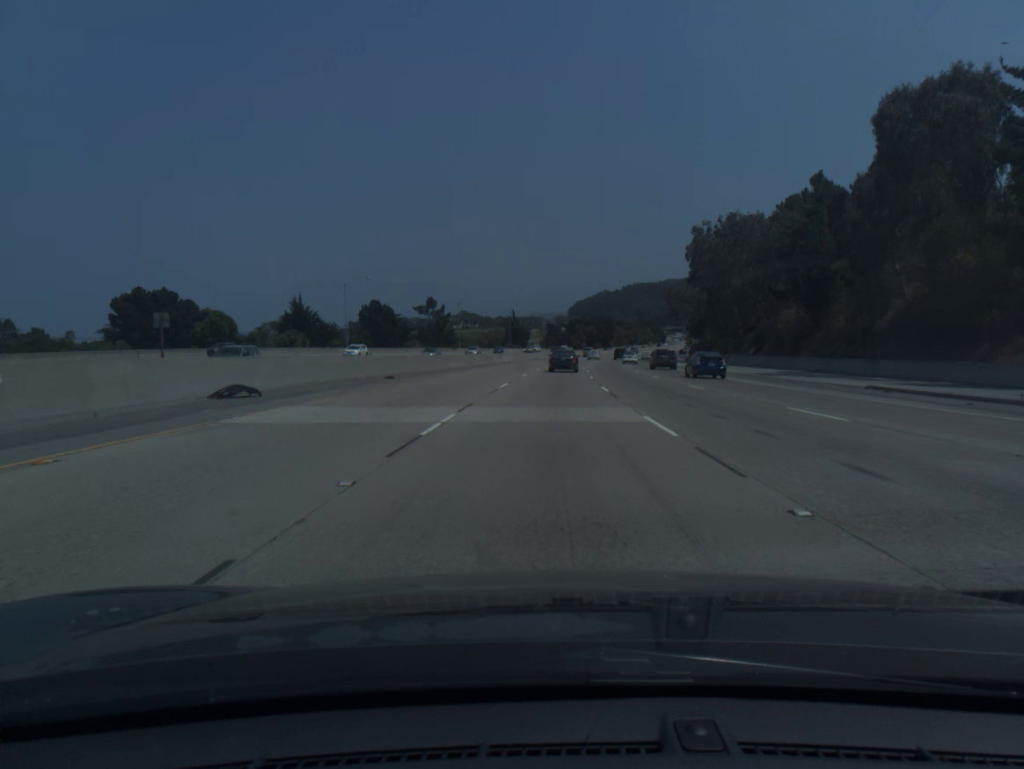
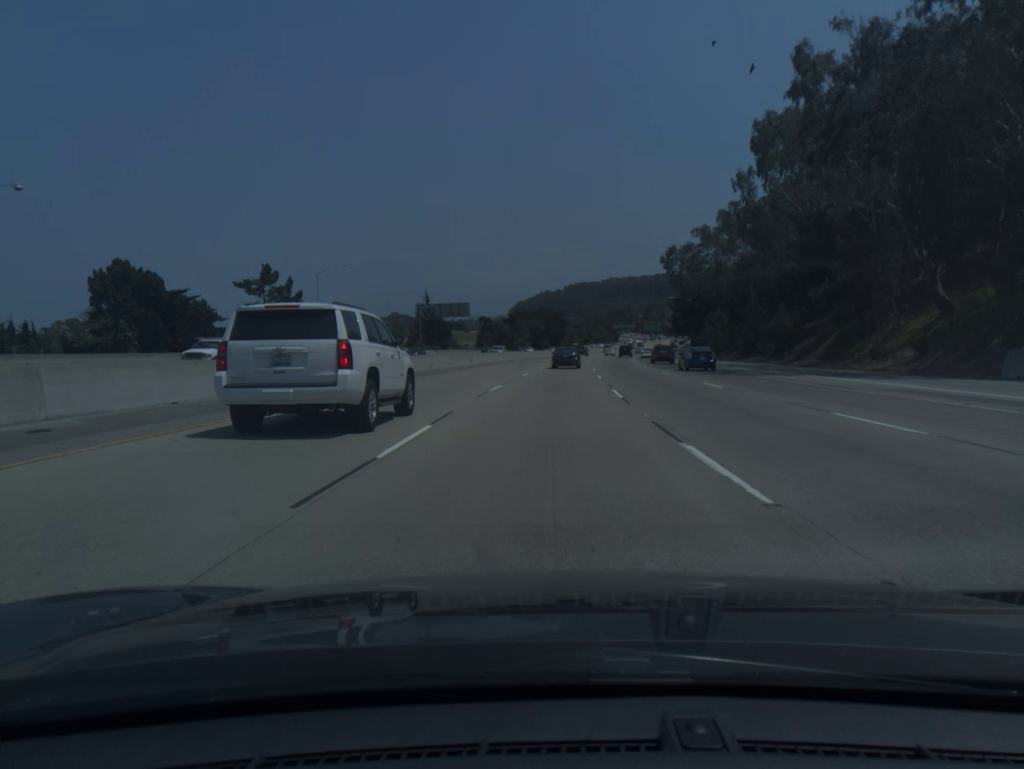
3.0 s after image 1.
(+2.4, +76.1) m; +4°
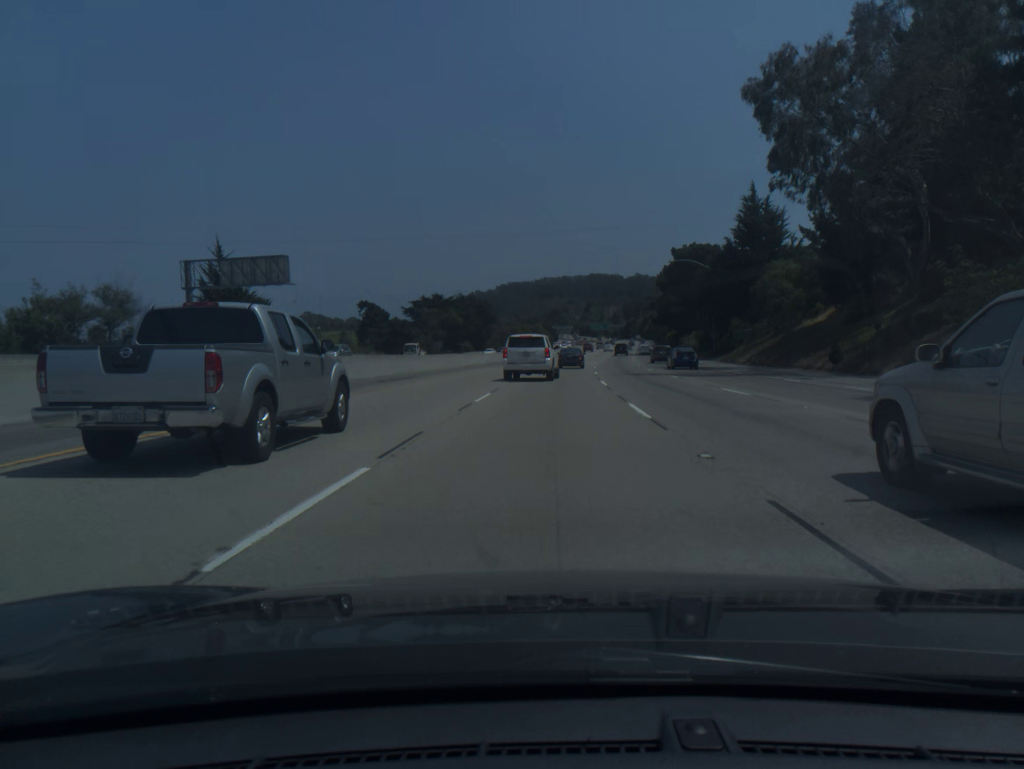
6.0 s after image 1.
(+3.4, +77.0) m; +5°
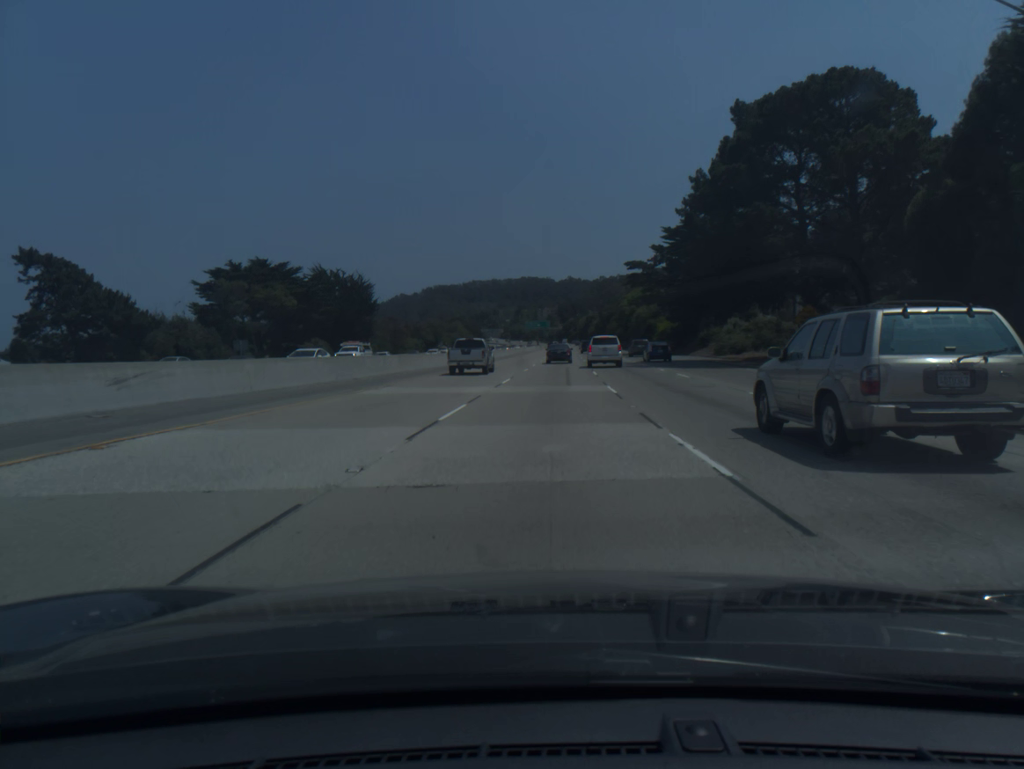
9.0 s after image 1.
(+3.6, +78.0) m; +5°
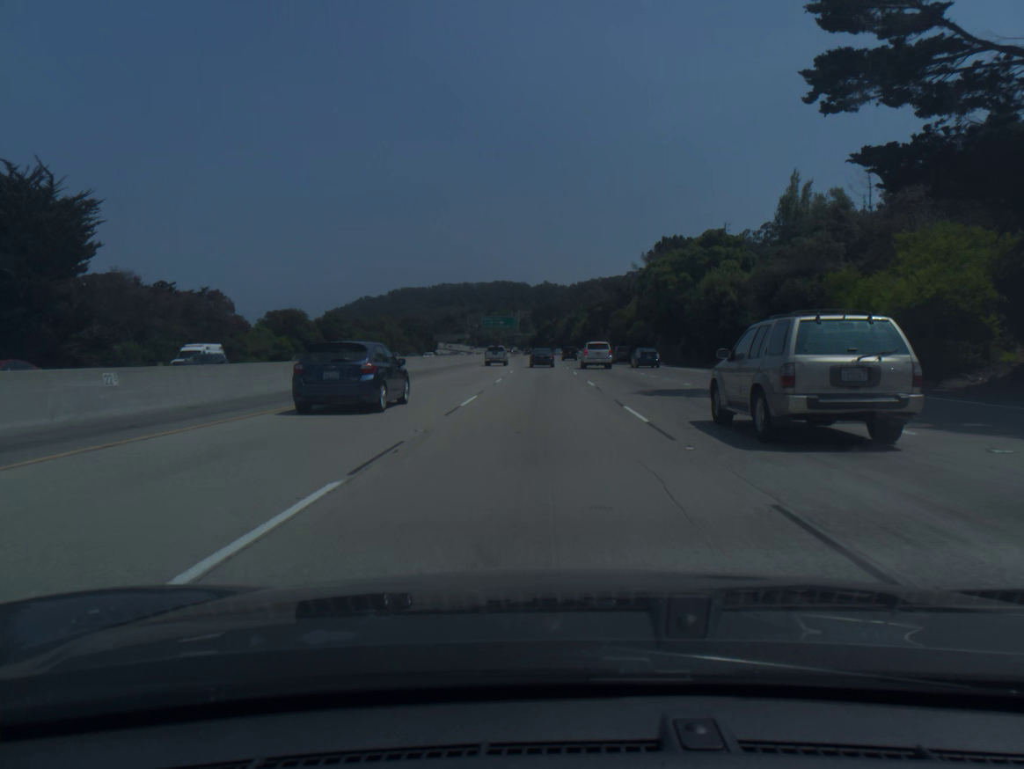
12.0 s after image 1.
(+1.9, +78.8) m; +2°
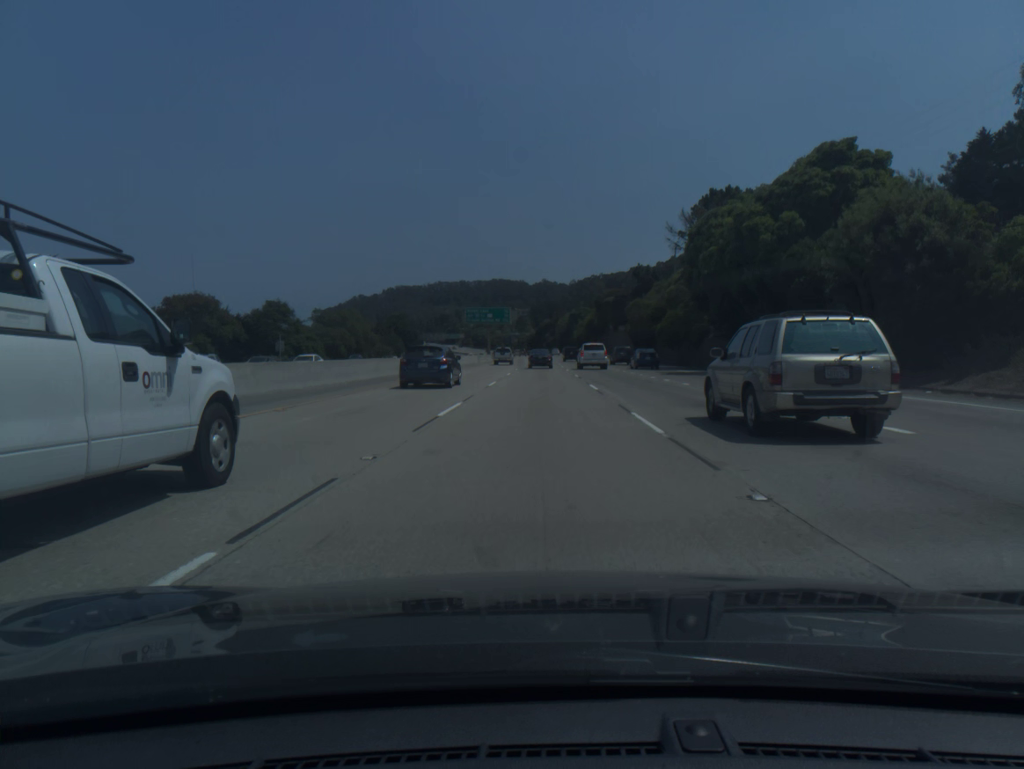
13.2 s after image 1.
(0.0, +31.2) m; 0°
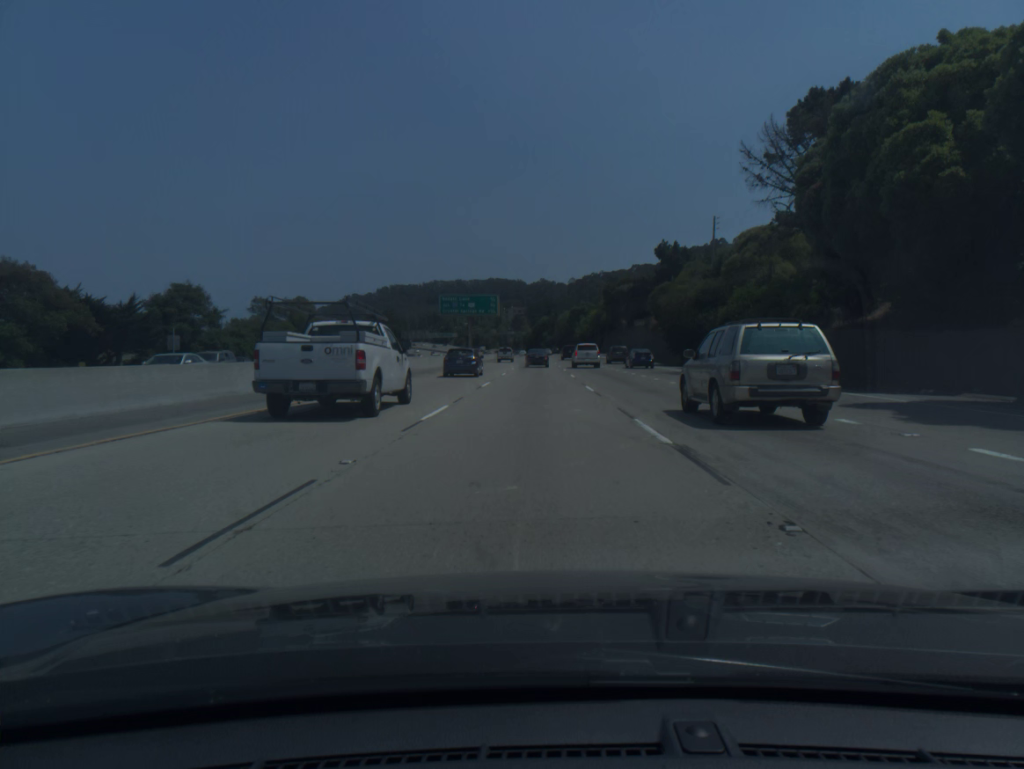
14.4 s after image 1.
(+0.1, +29.9) m; 0°
